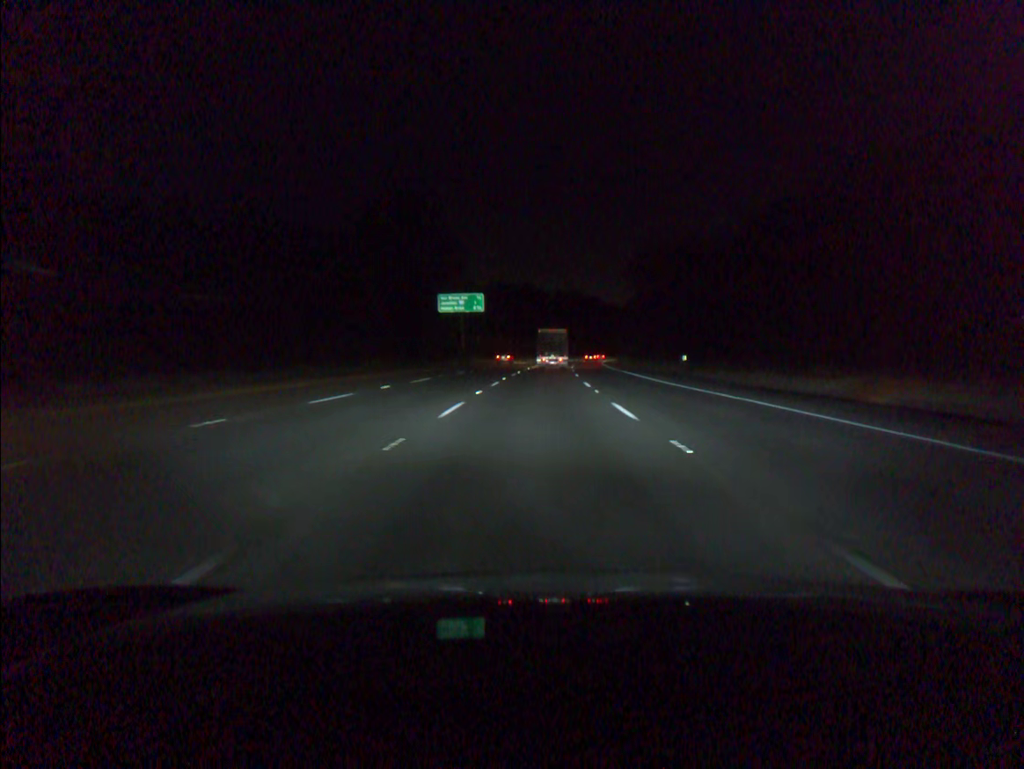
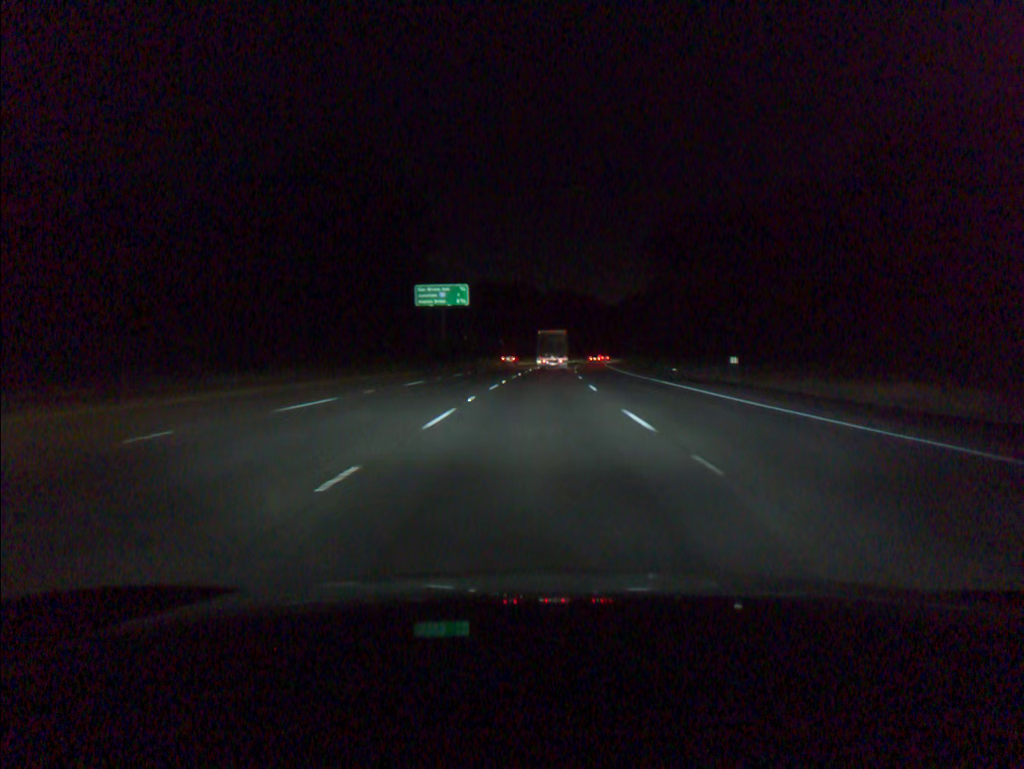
(+0.1, +16.8) m; 0°
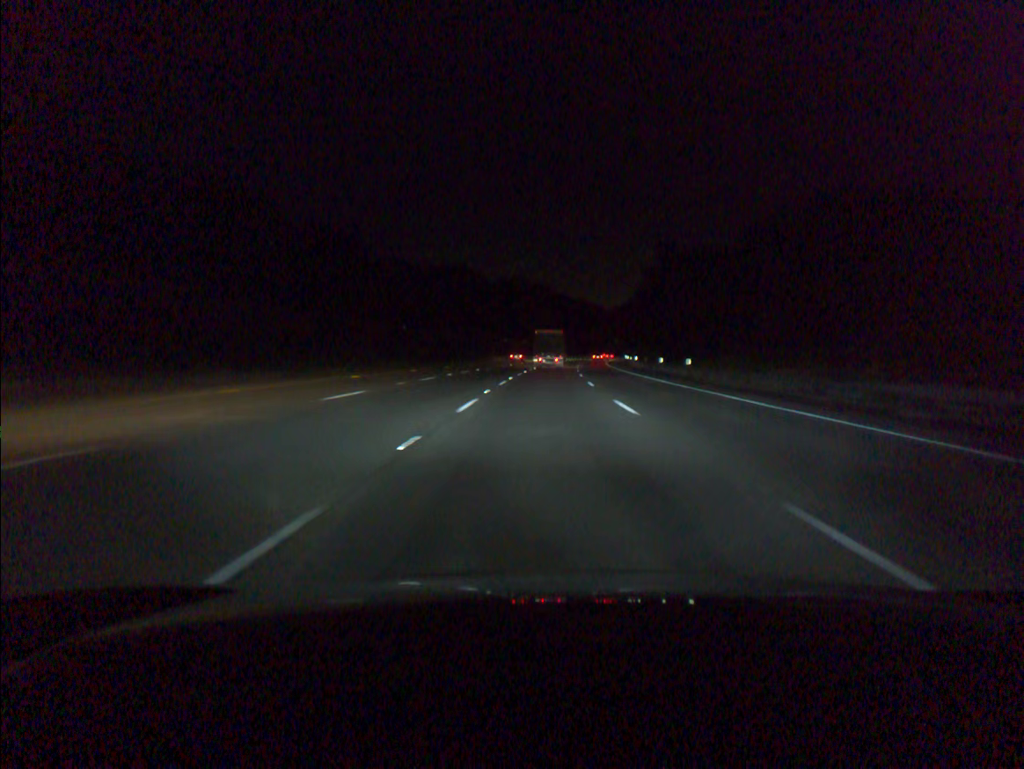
(+2.3, +84.4) m; +4°
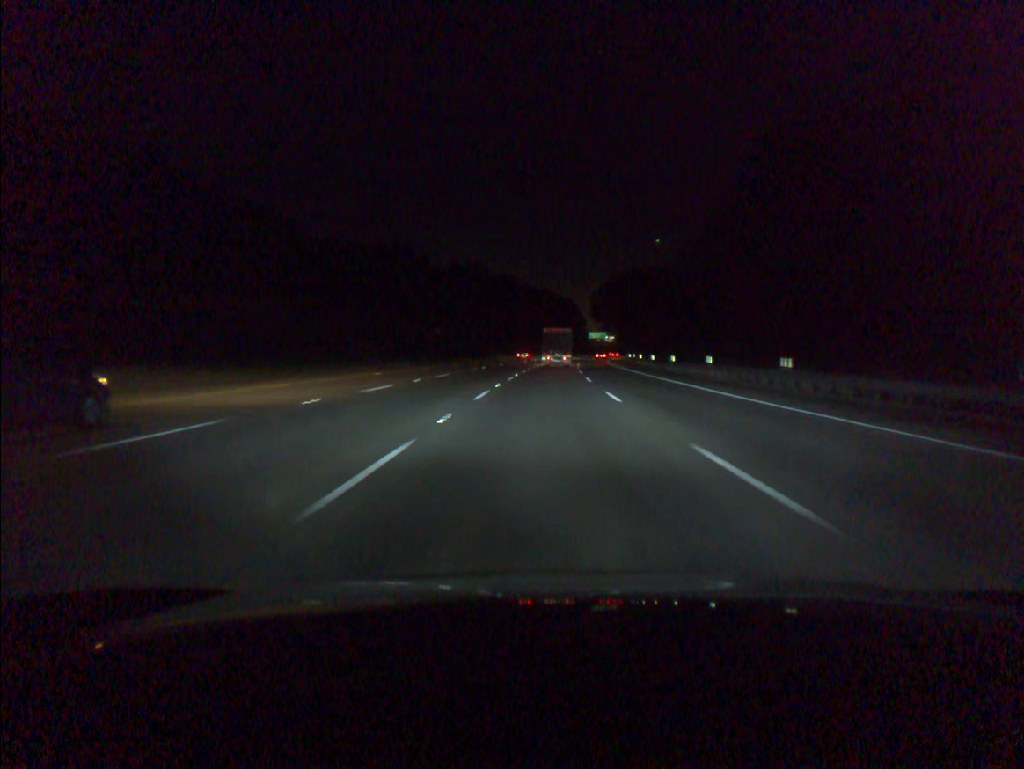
(+1.7, +68.5) m; +3°
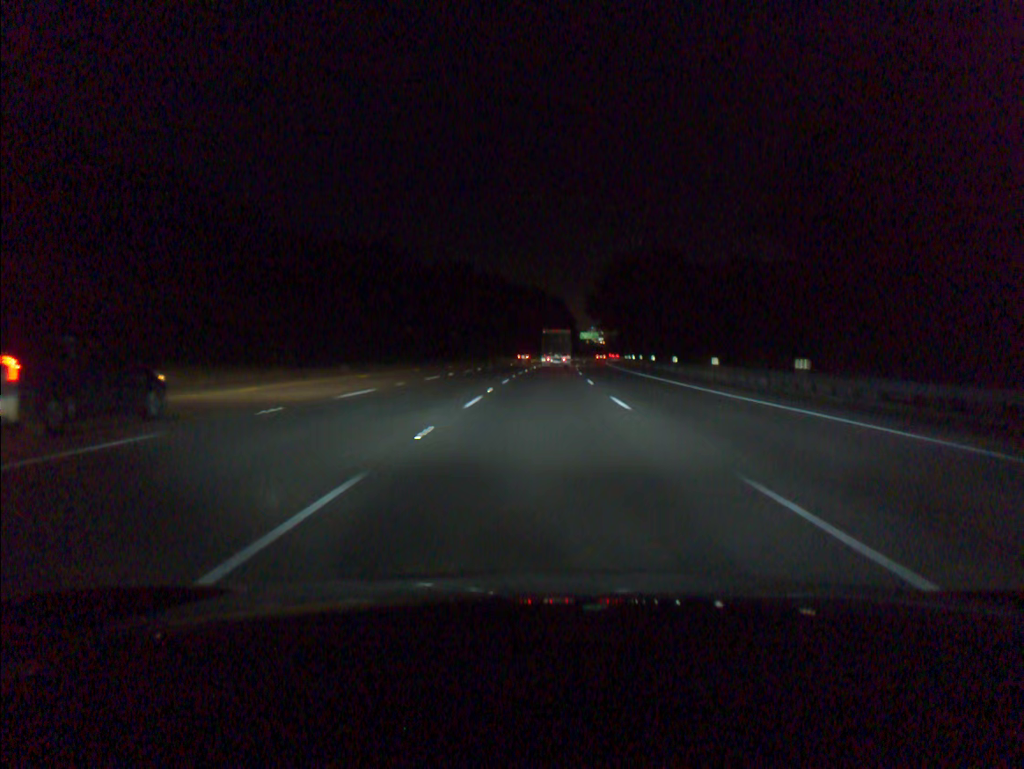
(+0.1, +17.2) m; +1°
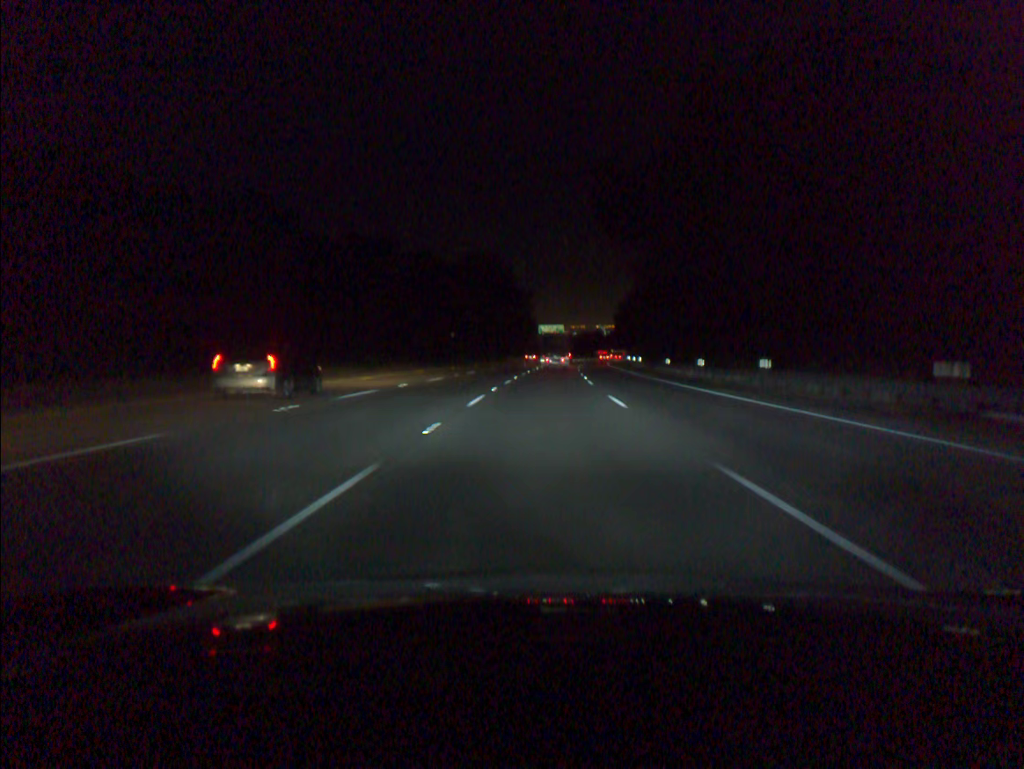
(+2.7, +86.8) m; +4°
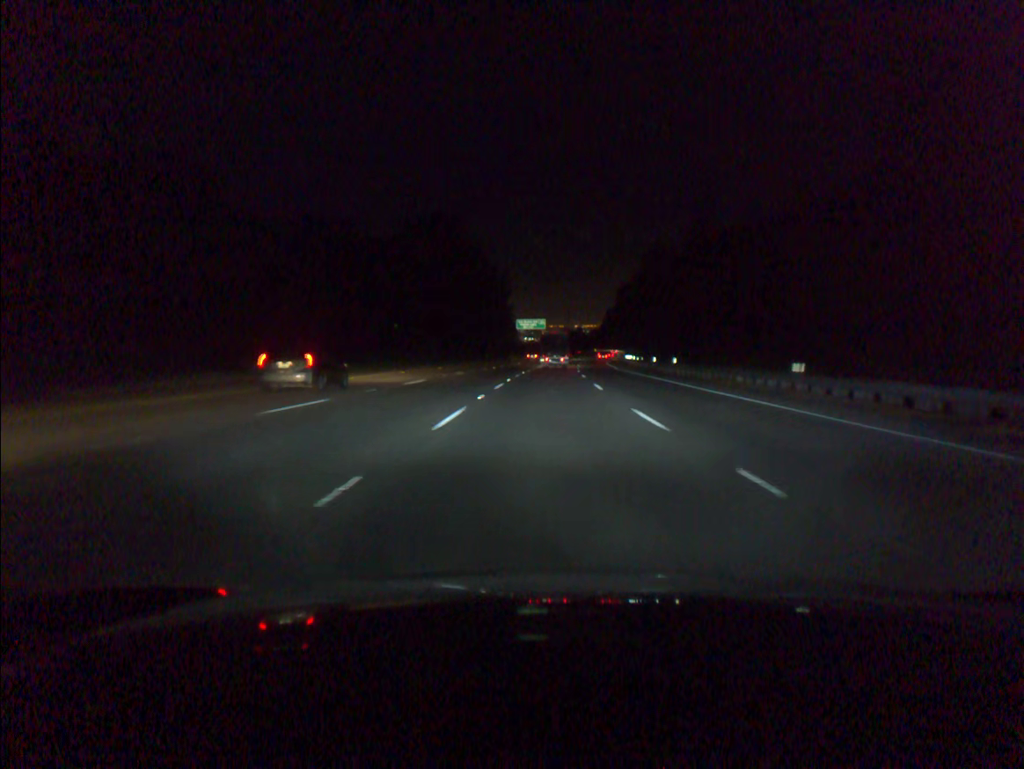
(+0.5, +35.0) m; +2°
